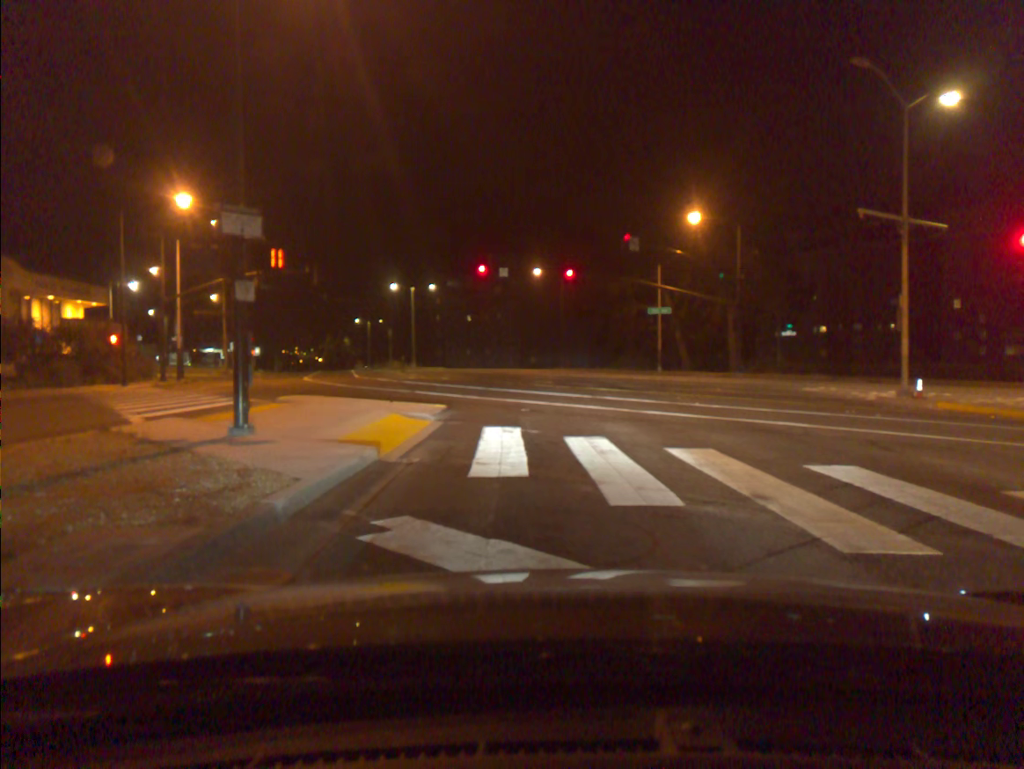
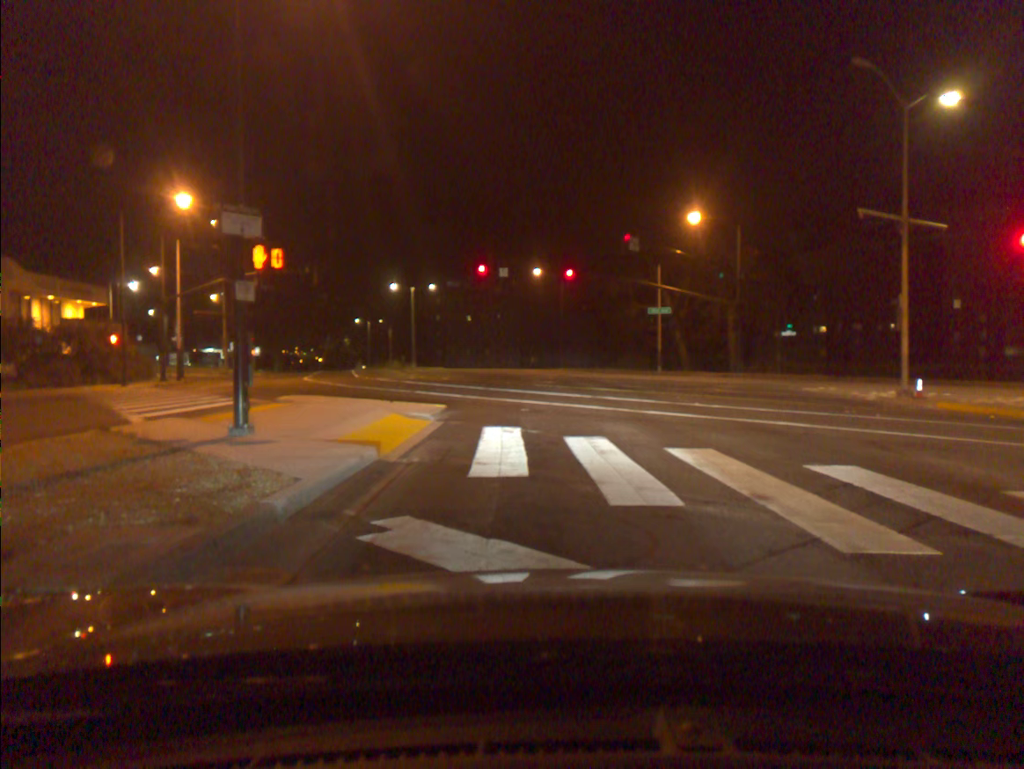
(0.0, 0.0) m; 0°
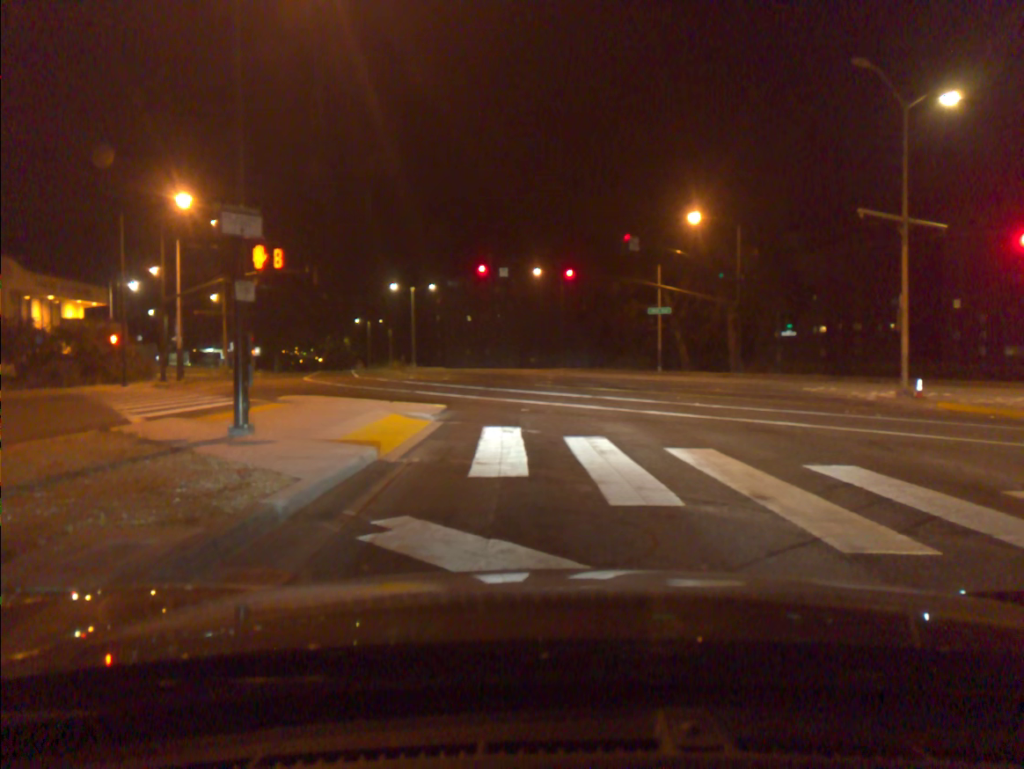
(0.0, 0.0) m; 0°
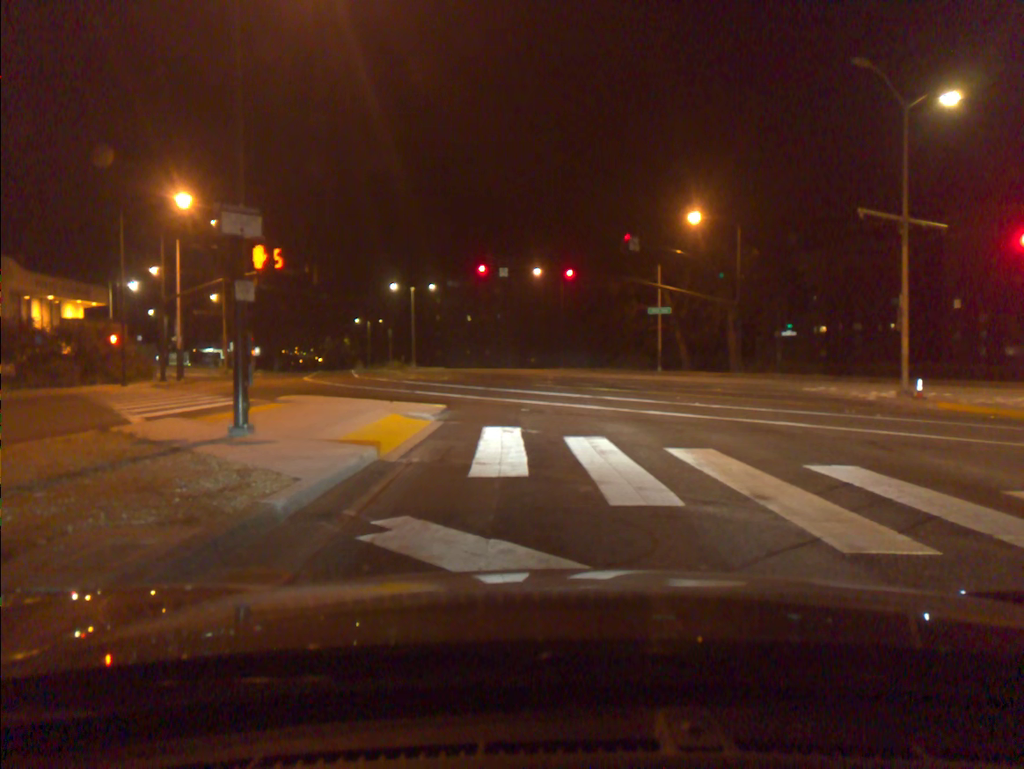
(0.0, 0.0) m; 0°
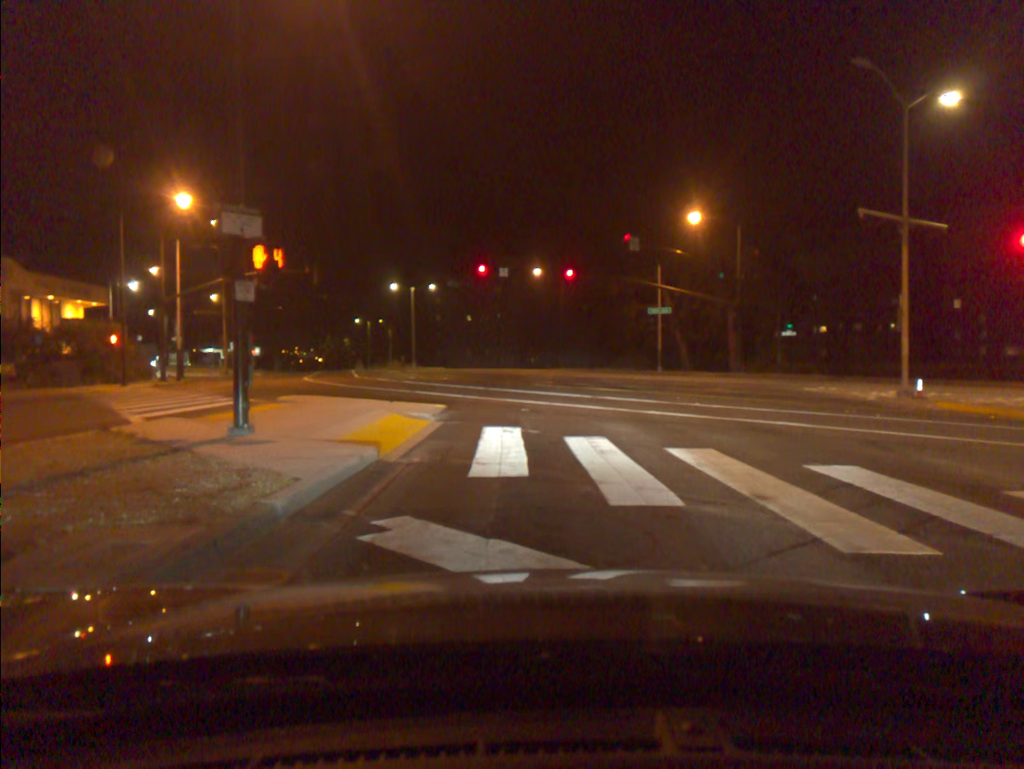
(0.0, 0.0) m; 0°
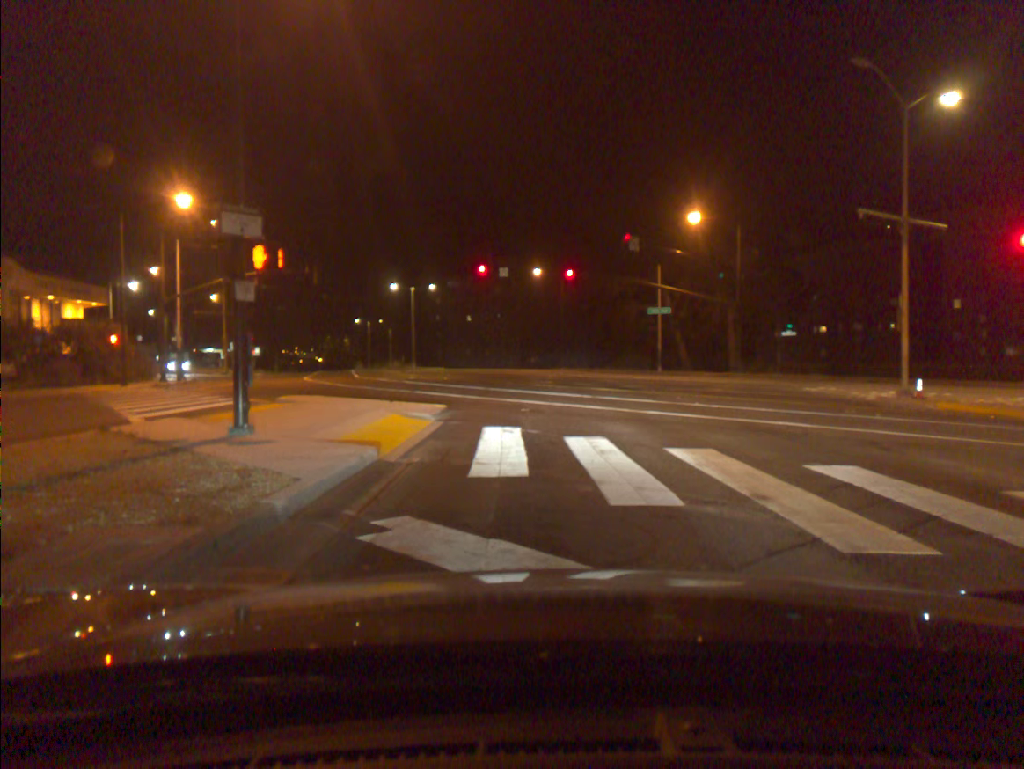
(0.0, 0.0) m; 0°
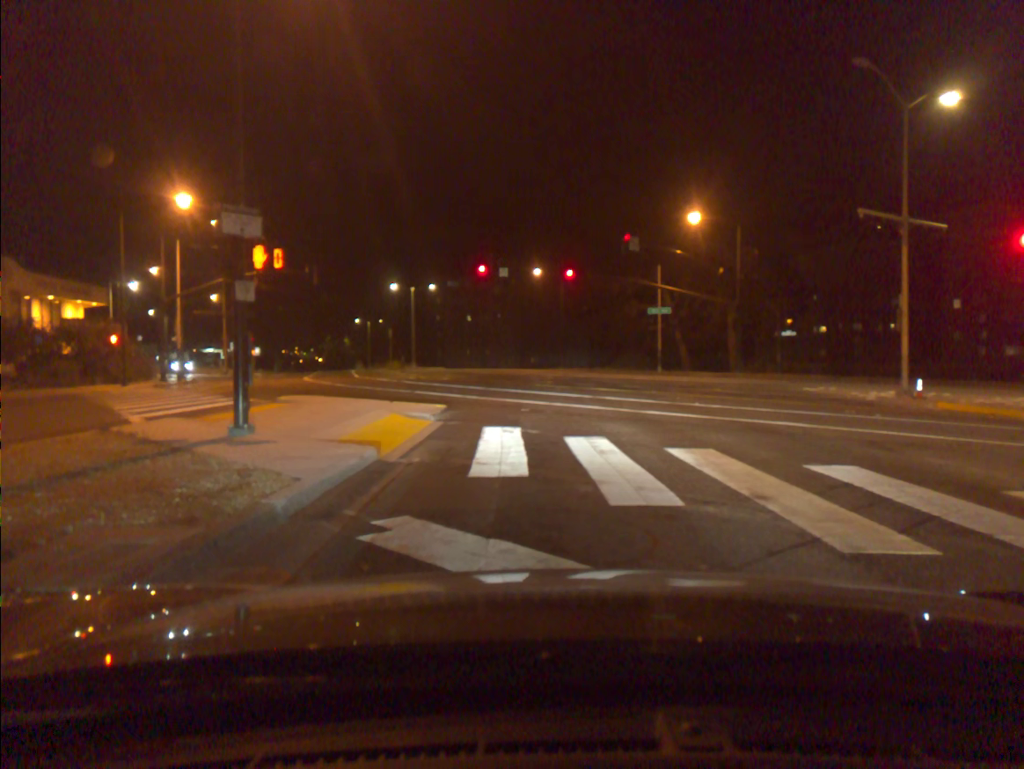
(0.0, 0.0) m; 0°
